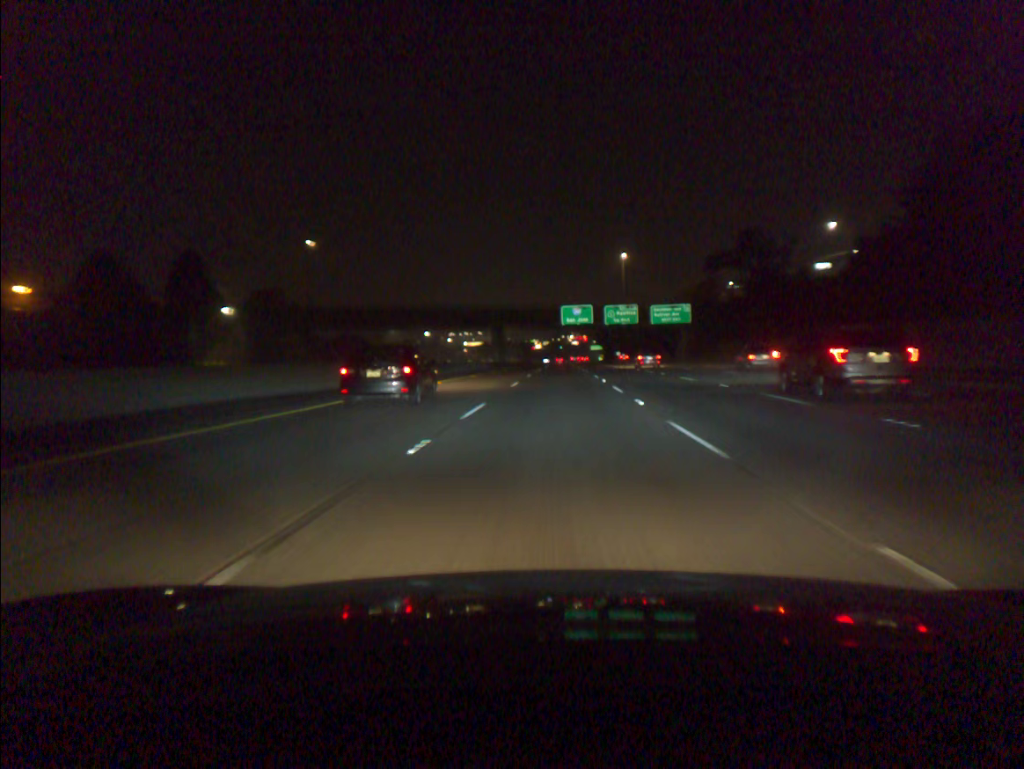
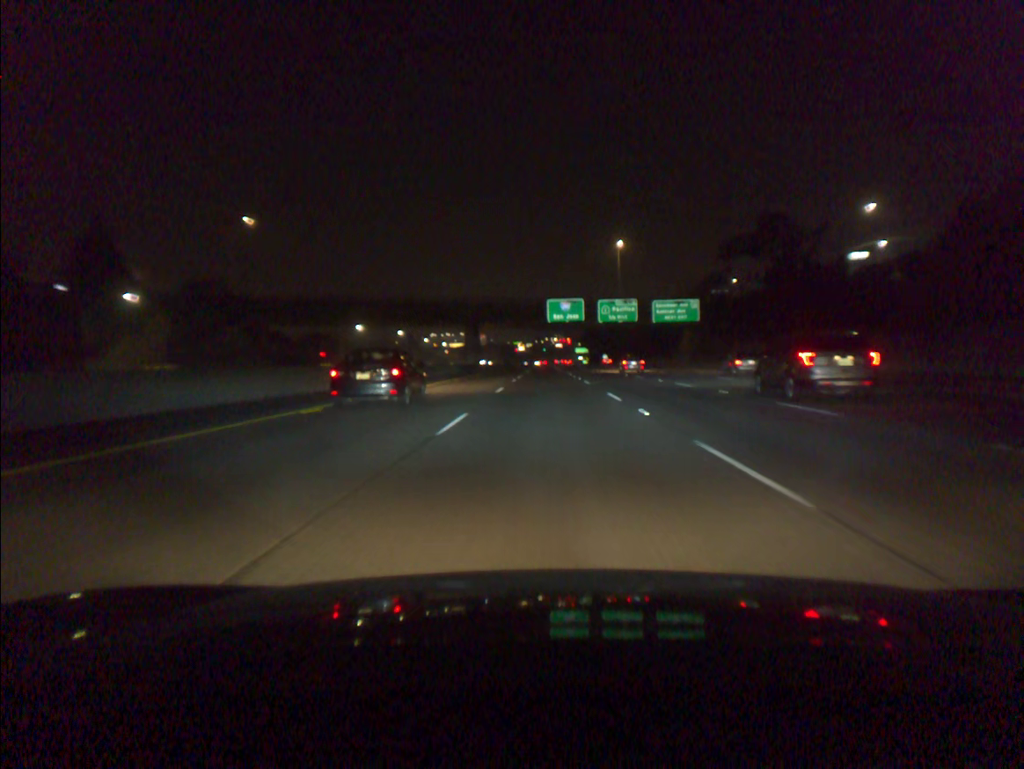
(+0.2, +17.3) m; +1°
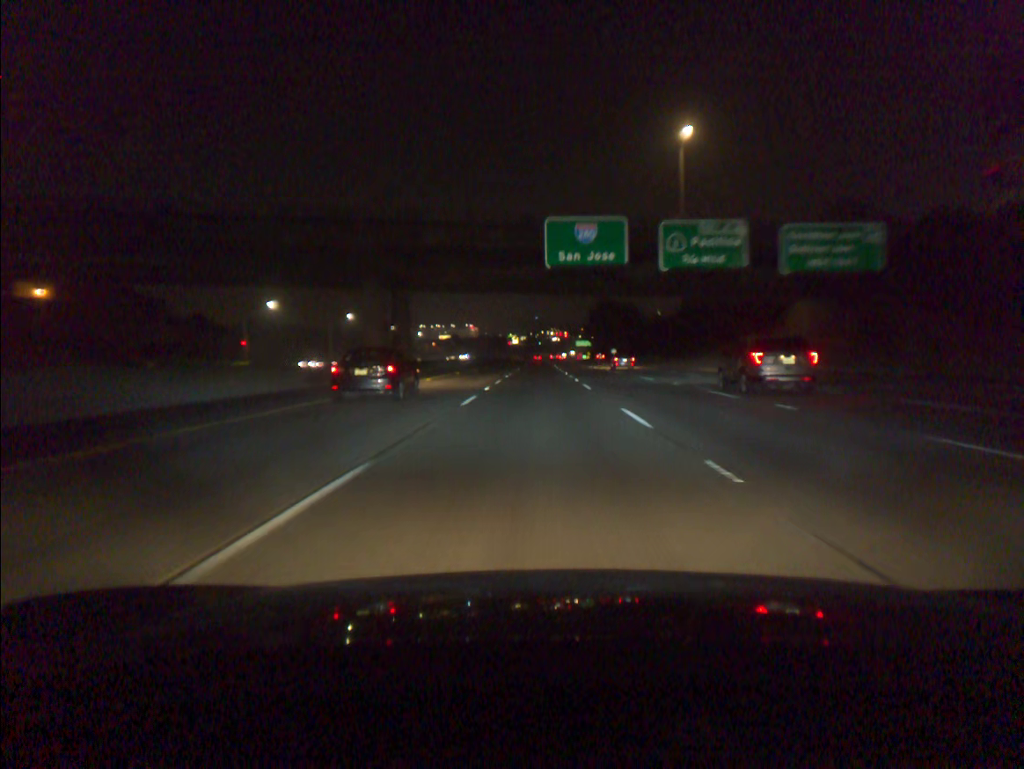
(+0.4, +51.9) m; 0°
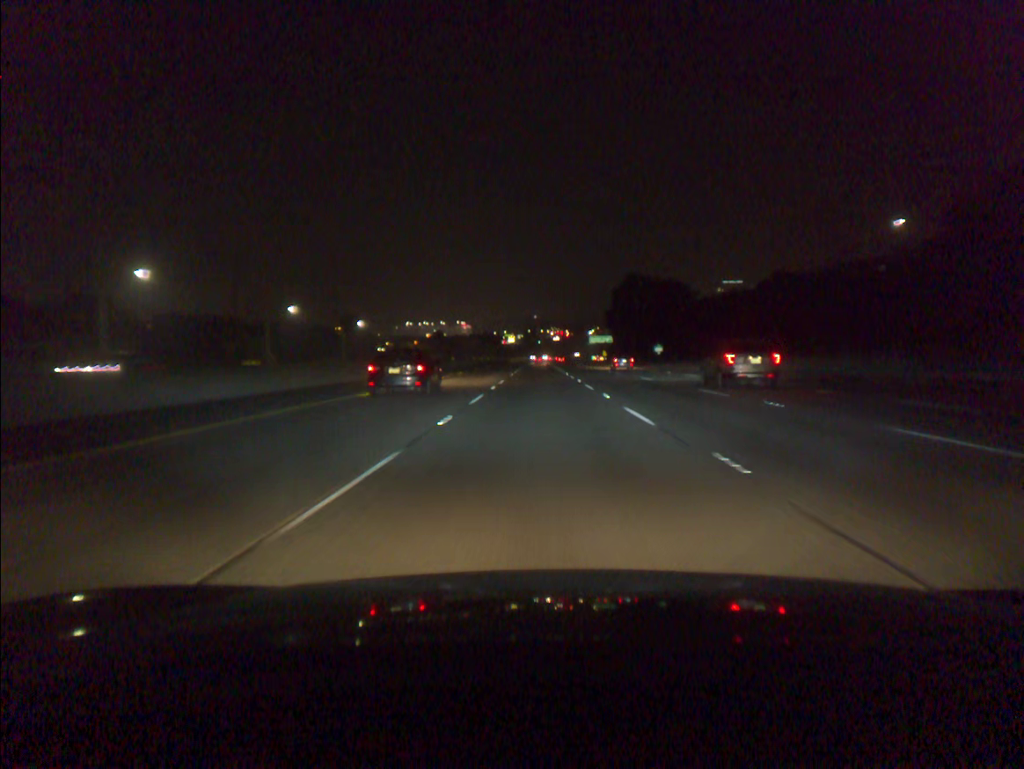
(-0.3, +87.0) m; 0°
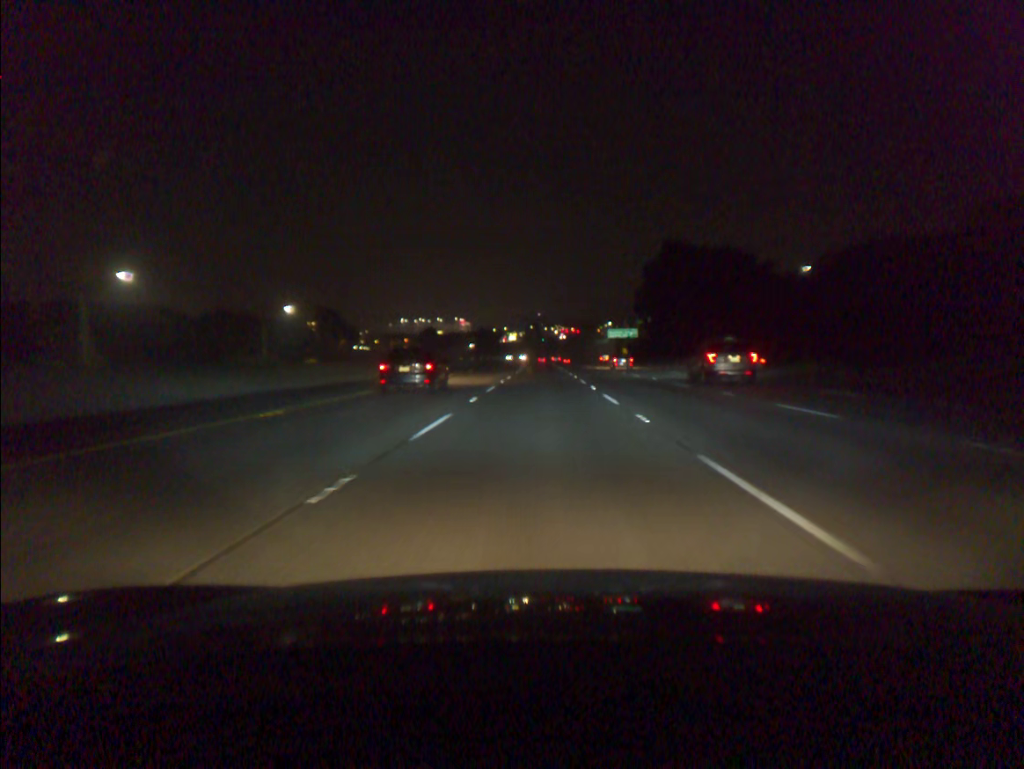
(-0.1, +52.4) m; 0°
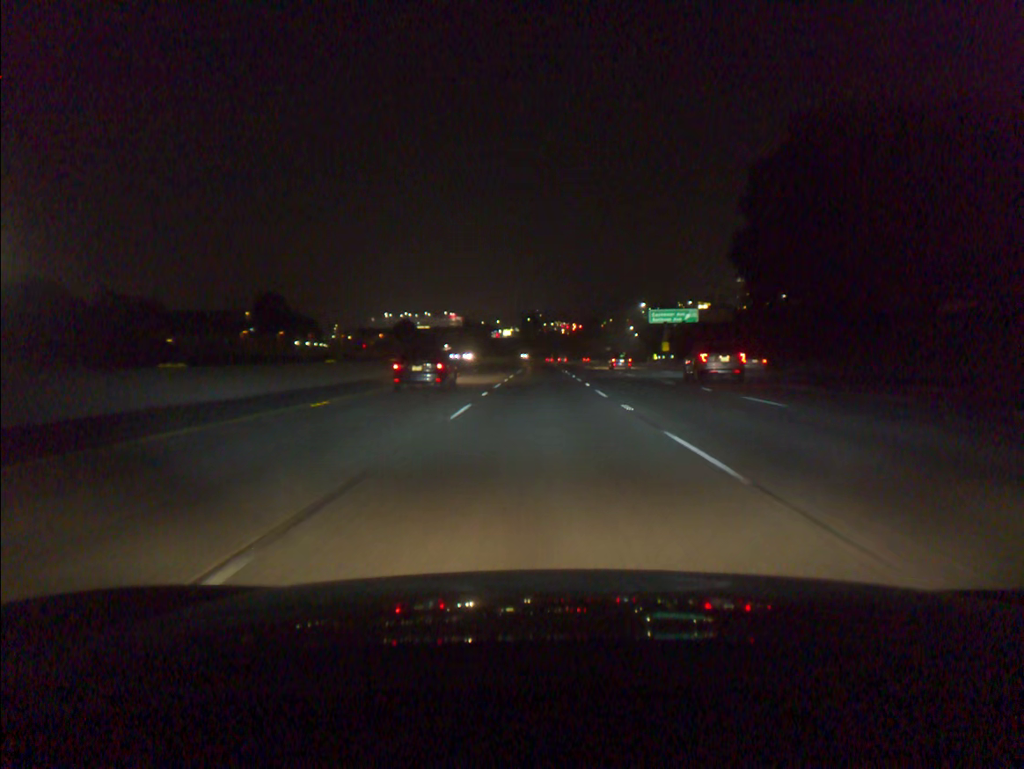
(0.0, +70.0) m; 0°
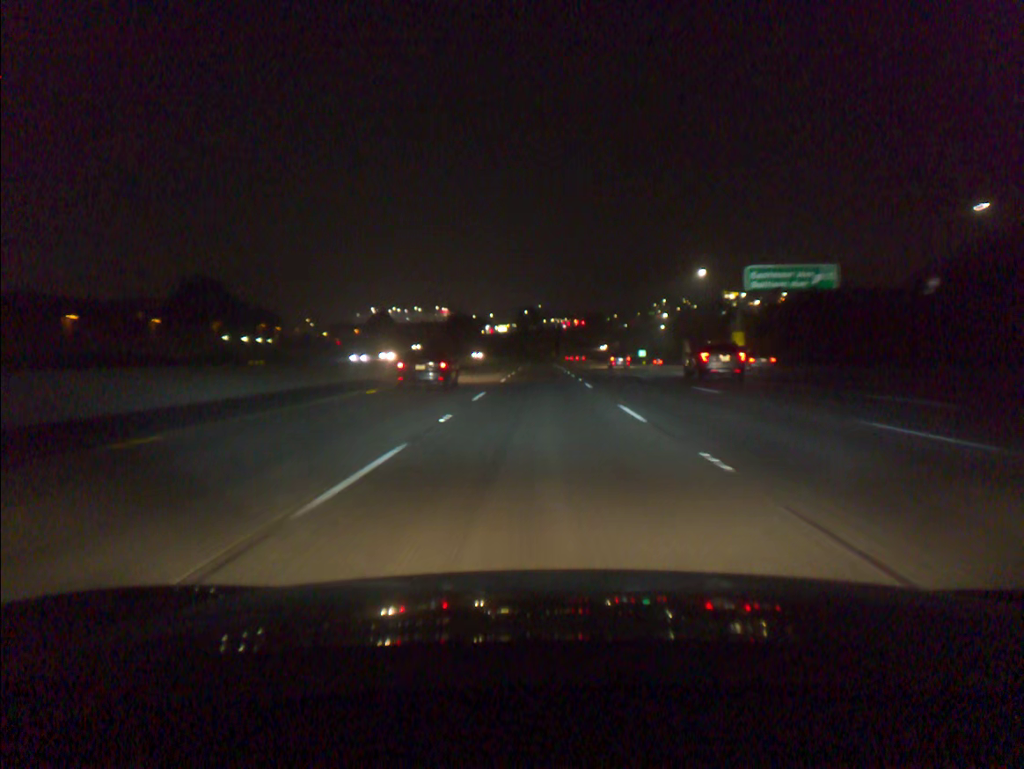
(0.0, +52.4) m; 0°
